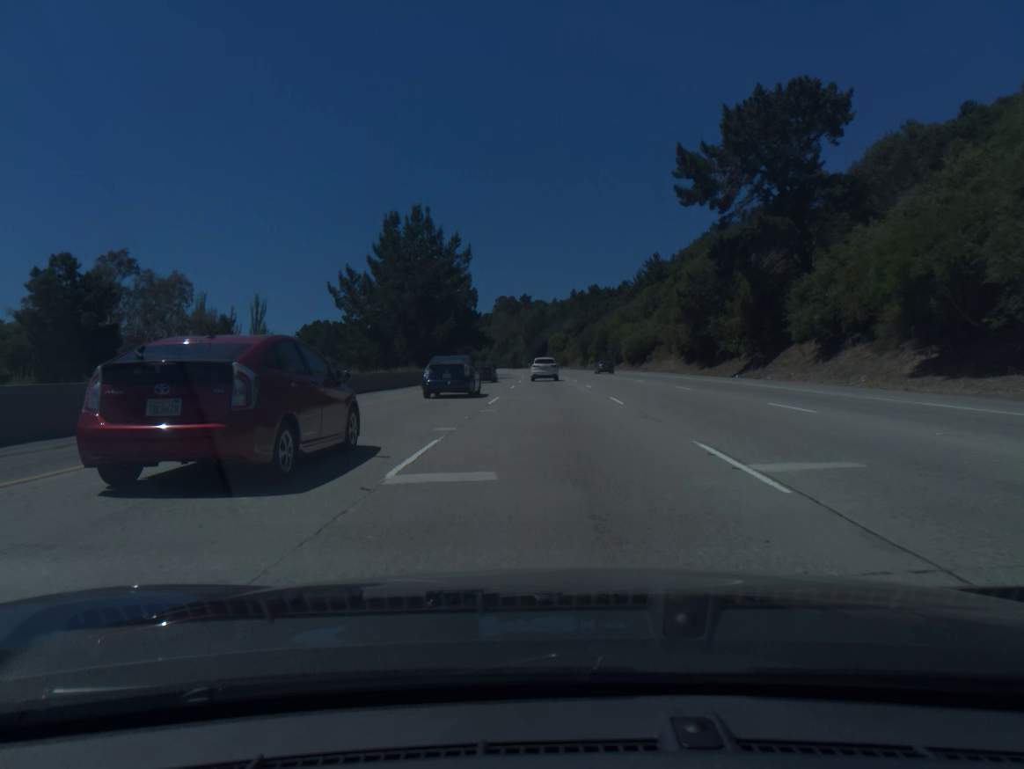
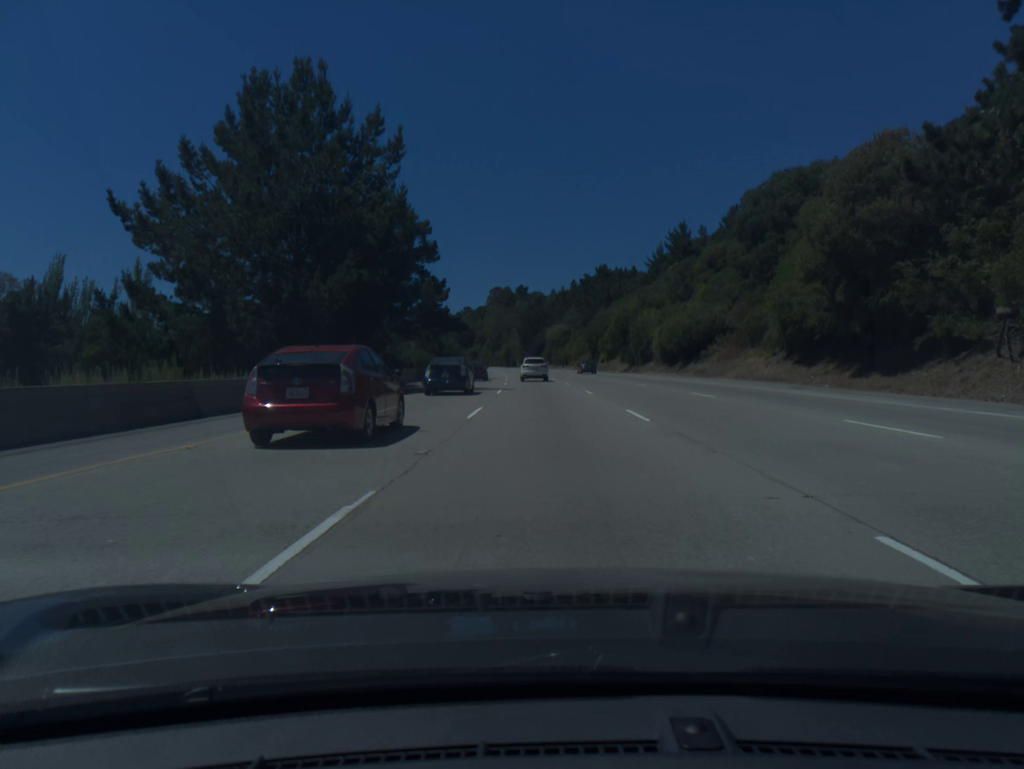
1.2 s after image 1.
(+0.1, +35.0) m; 0°
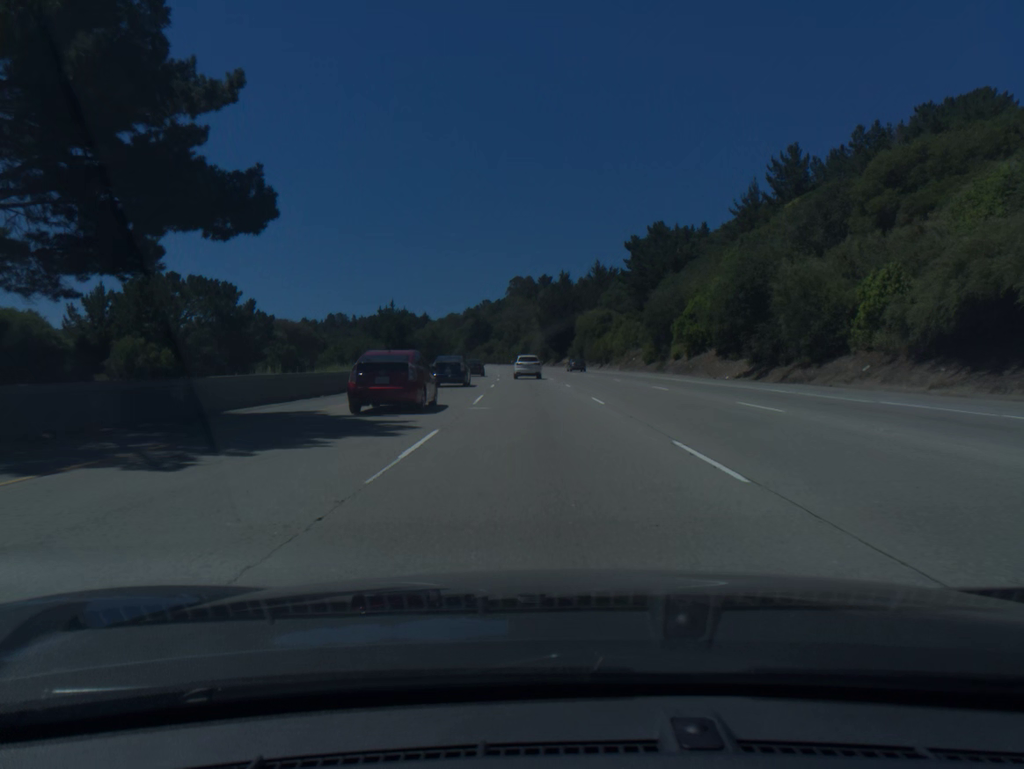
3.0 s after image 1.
(-0.6, +52.0) m; -2°
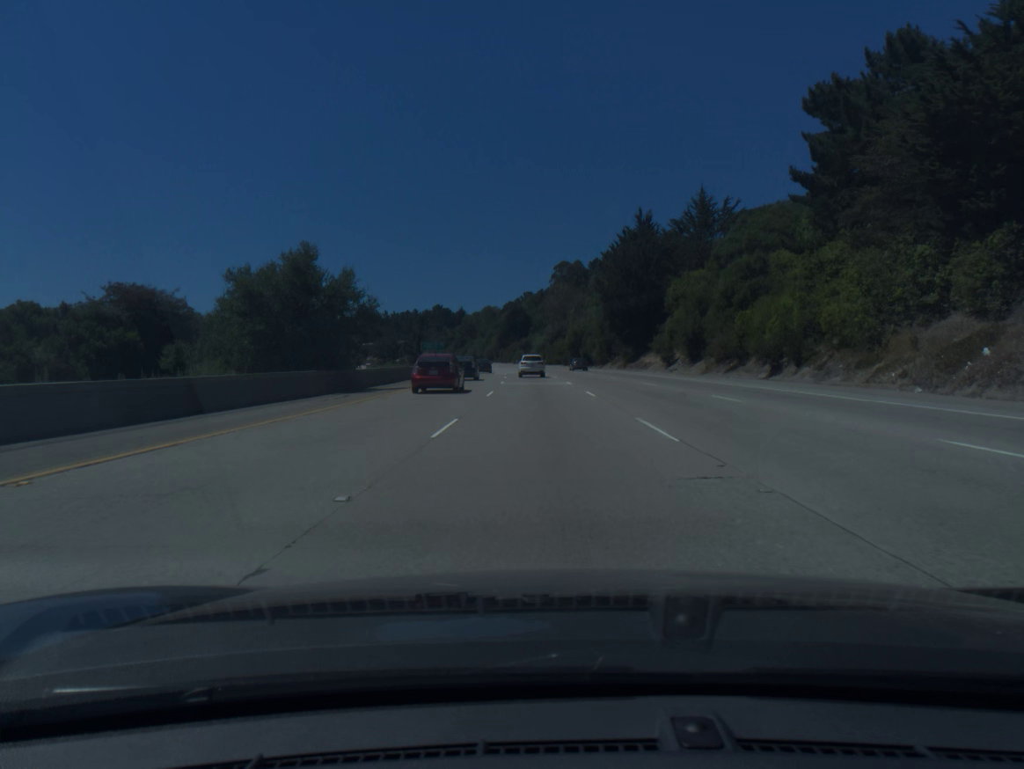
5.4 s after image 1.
(-2.0, +68.6) m; -3°
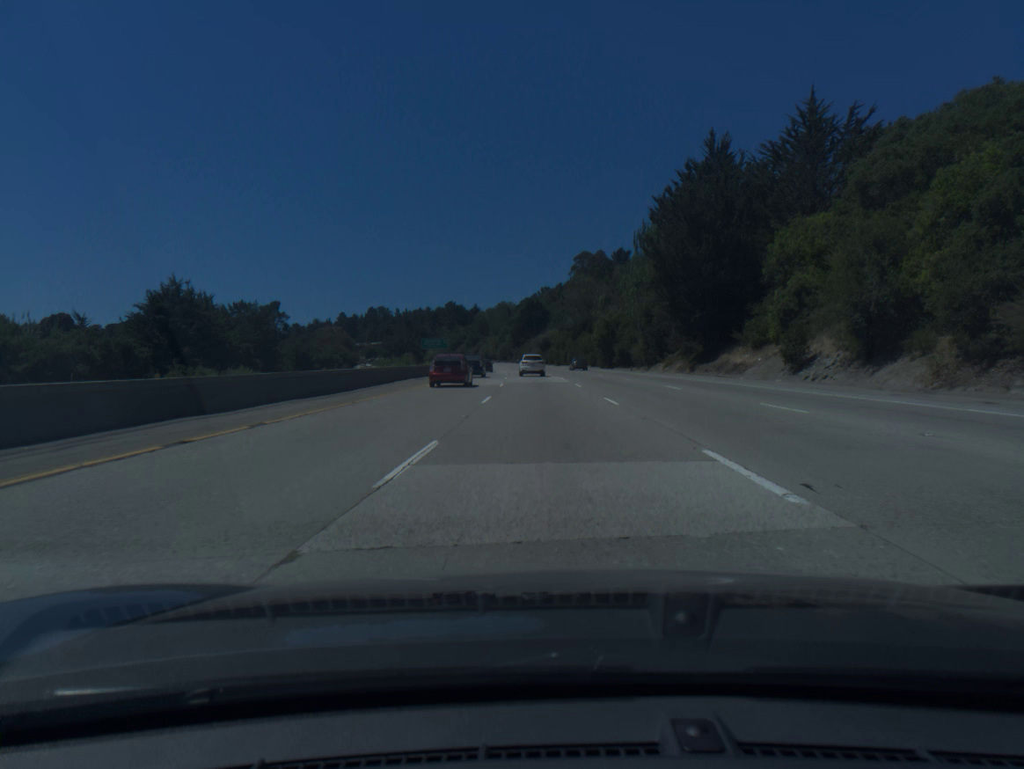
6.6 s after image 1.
(-0.4, +34.1) m; -1°
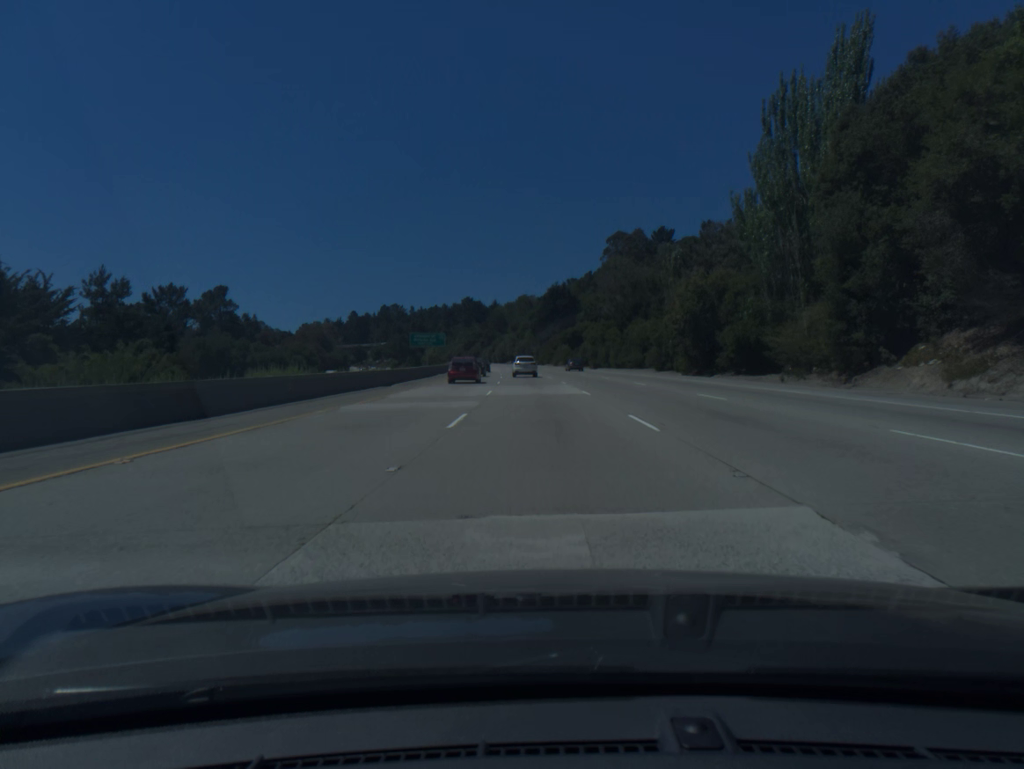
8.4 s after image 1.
(-0.8, +51.2) m; -2°
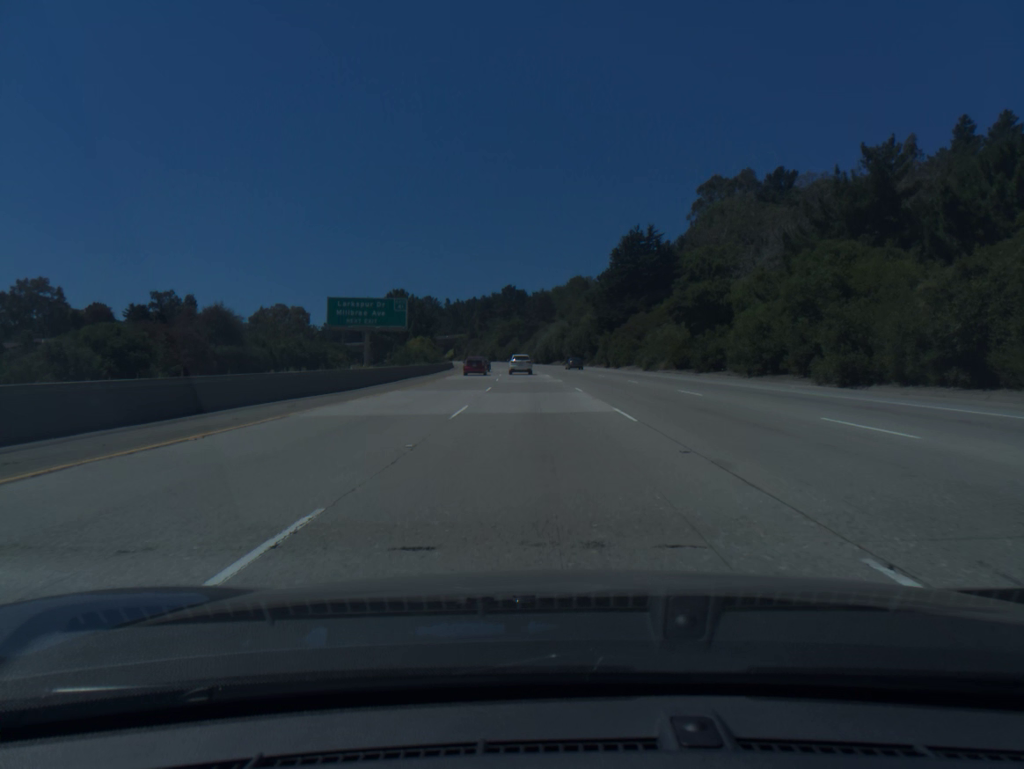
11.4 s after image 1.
(-2.8, +85.7) m; -4°
